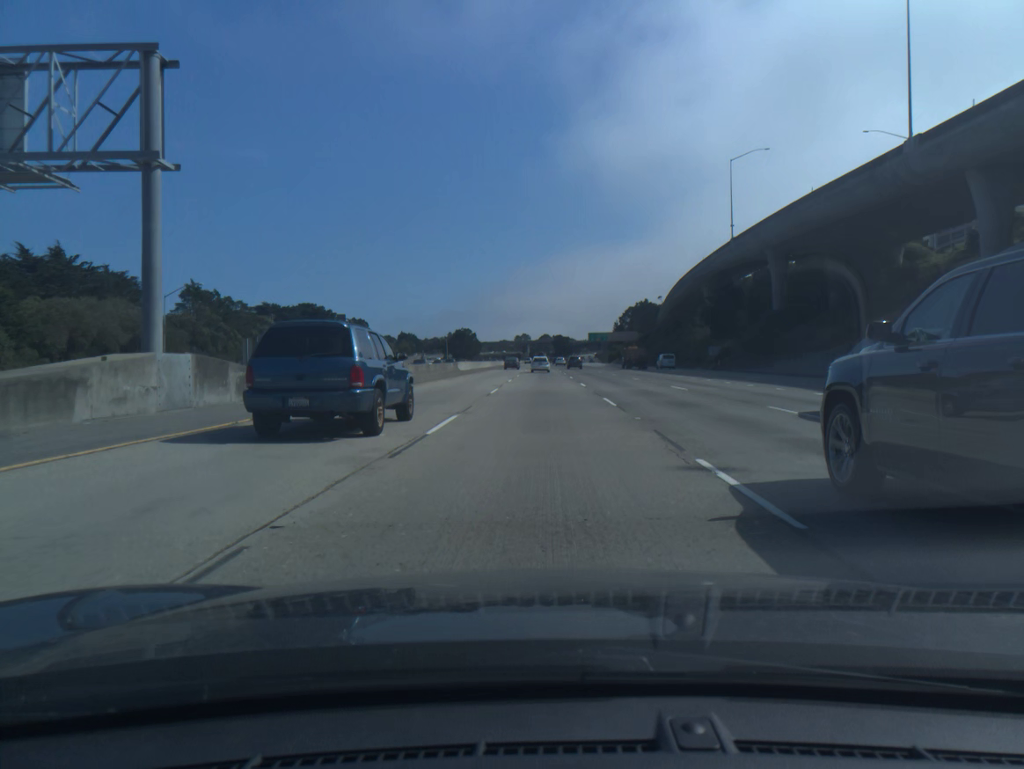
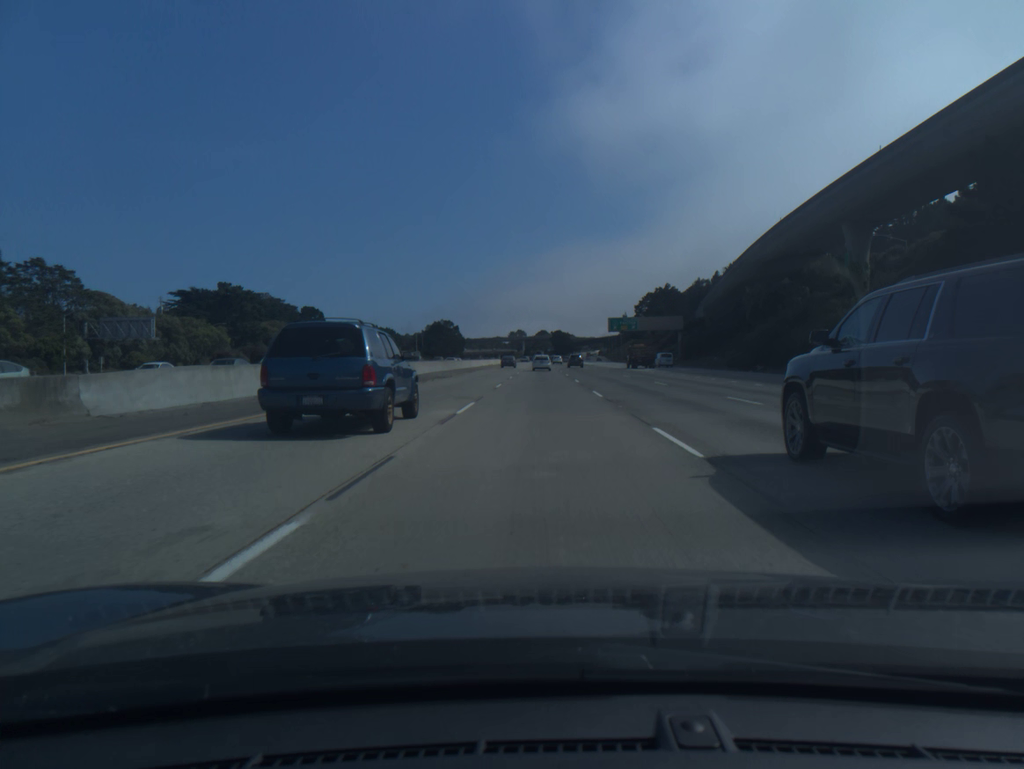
(0.0, +69.0) m; 0°
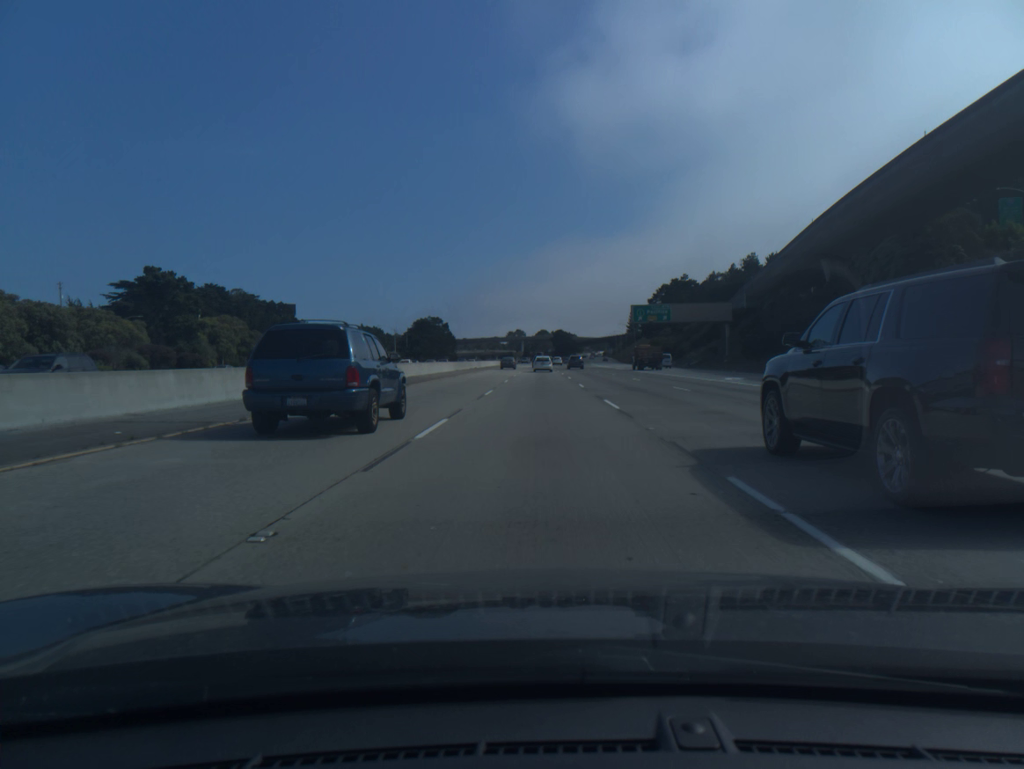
(+0.1, +34.6) m; 0°
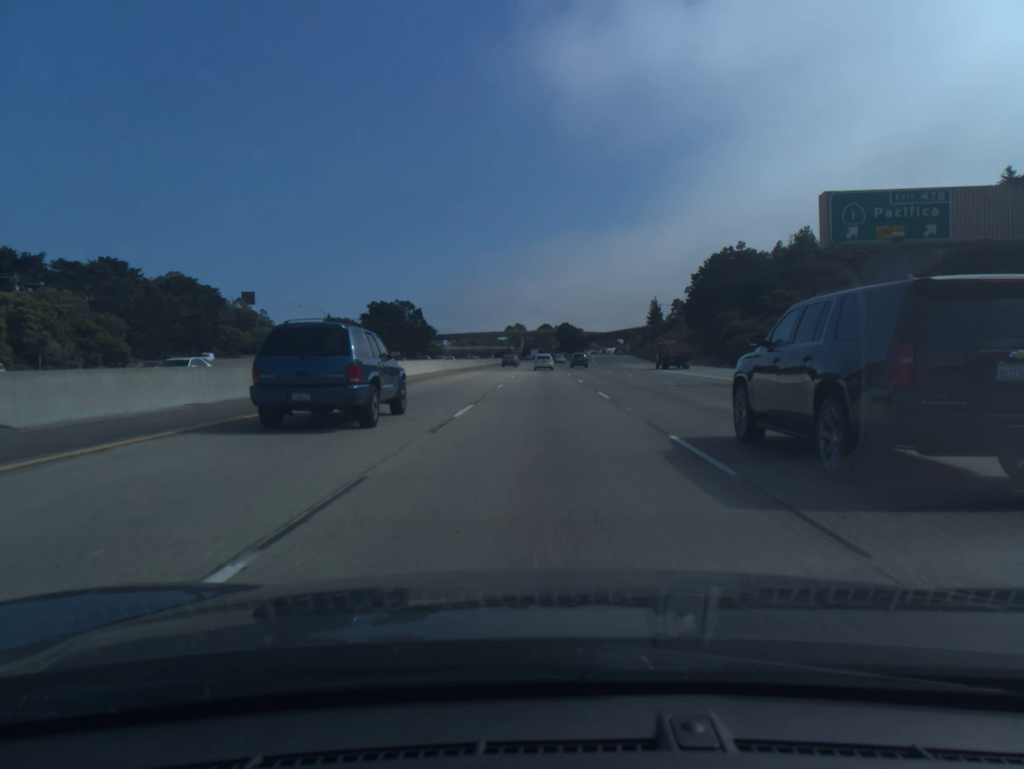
(-0.2, +69.1) m; 0°
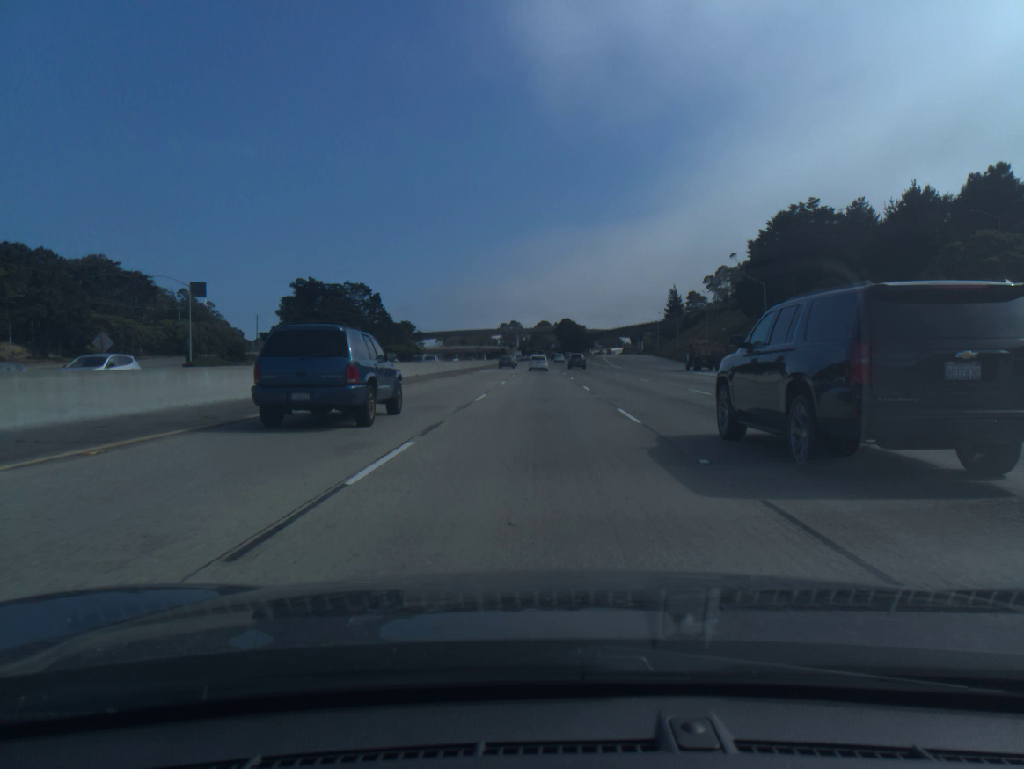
(+0.1, +51.8) m; 0°
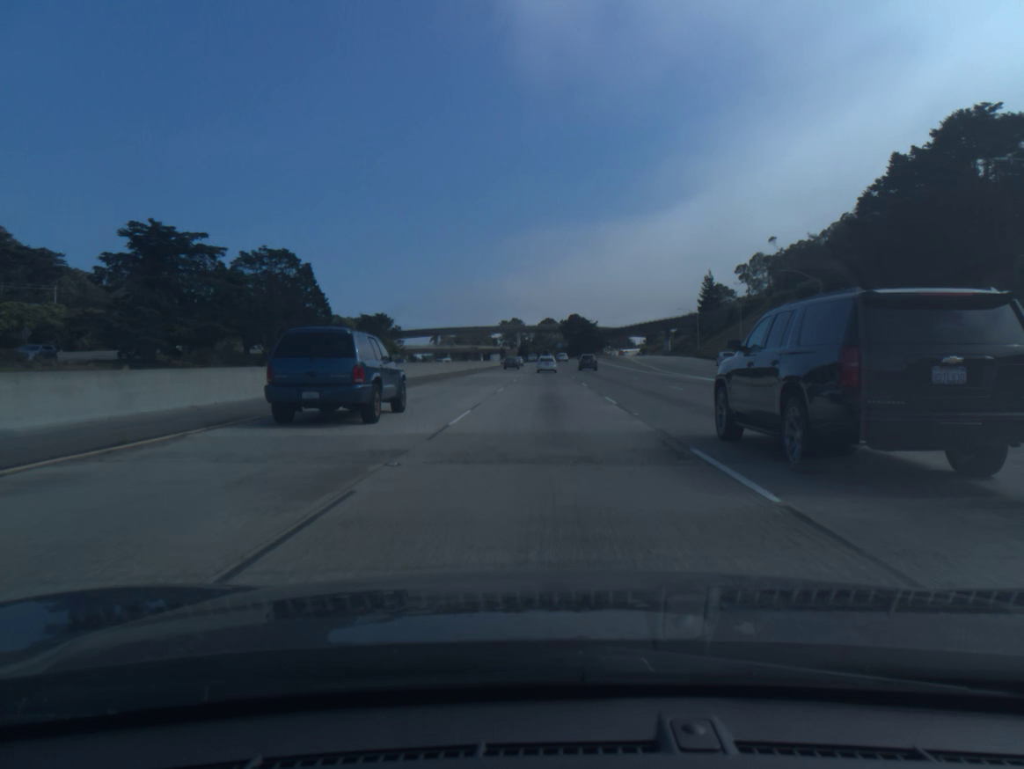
(-0.2, +51.7) m; 0°
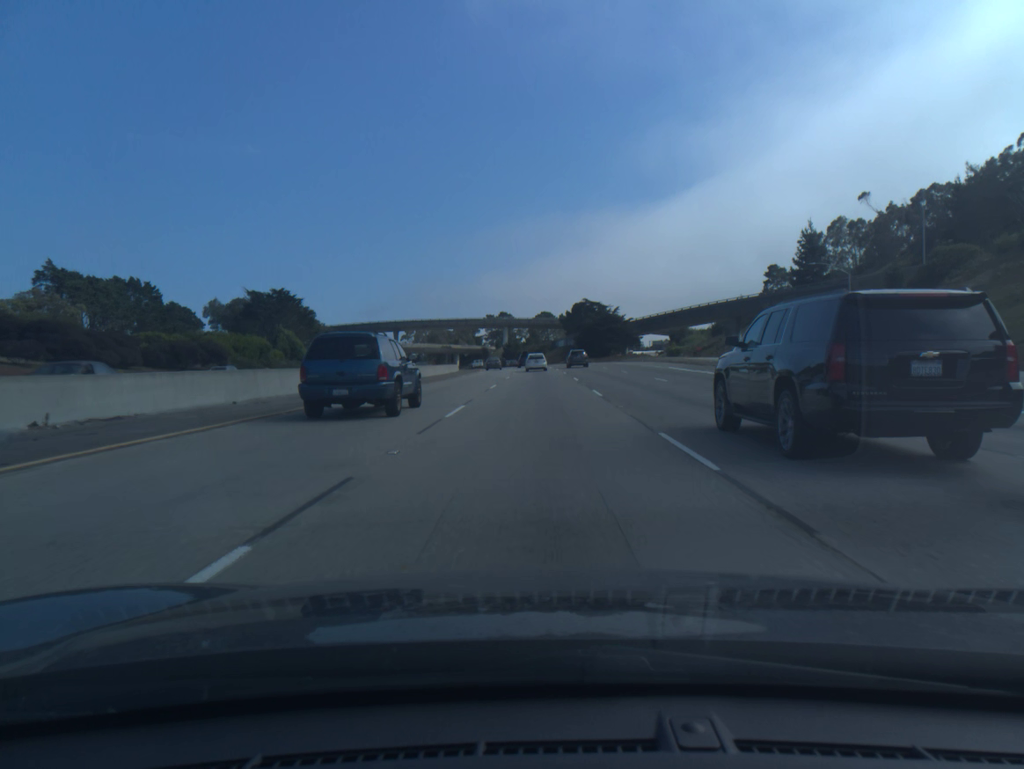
(+0.6, +86.2) m; 0°
